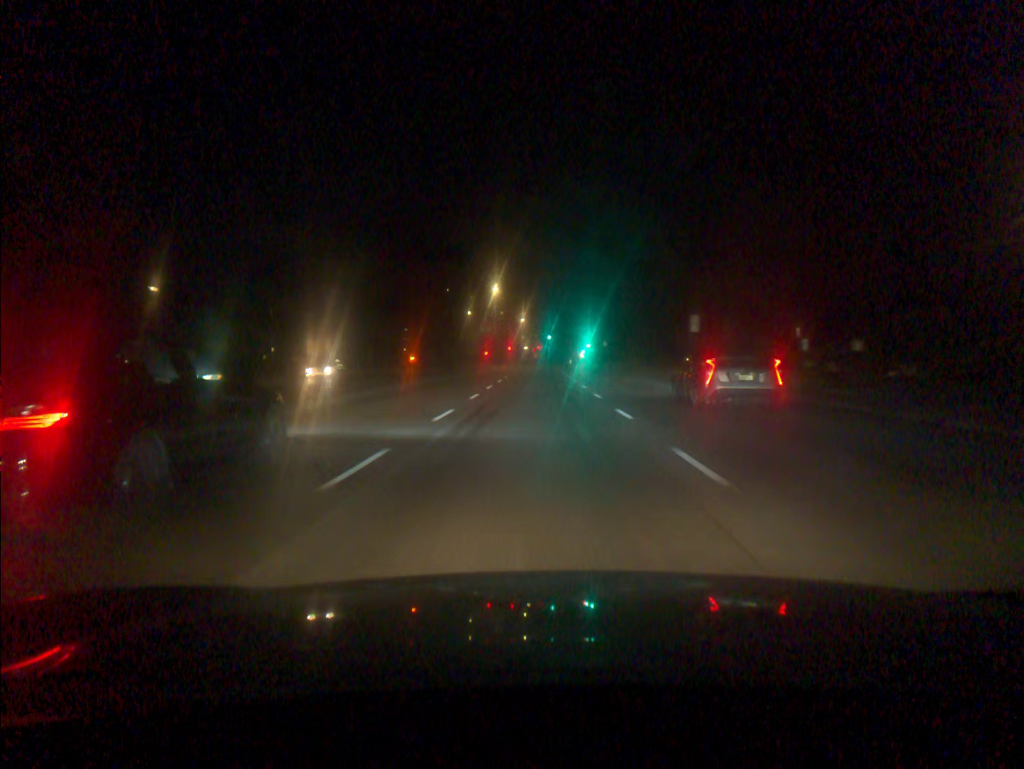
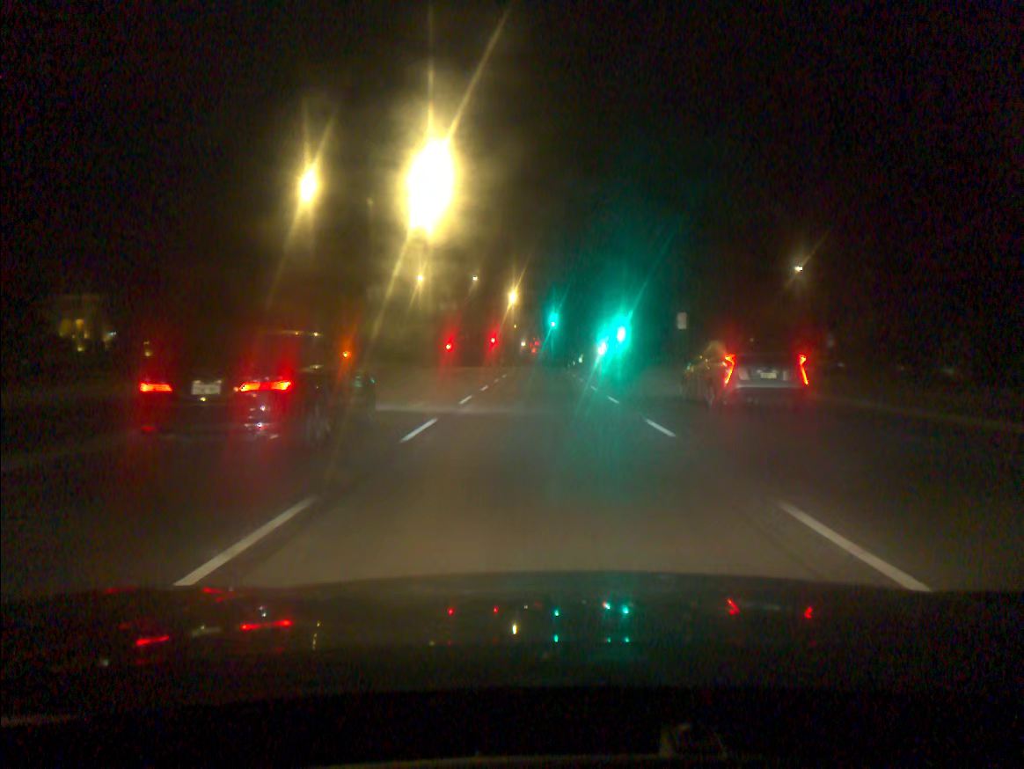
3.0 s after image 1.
(-0.2, +55.0) m; 0°
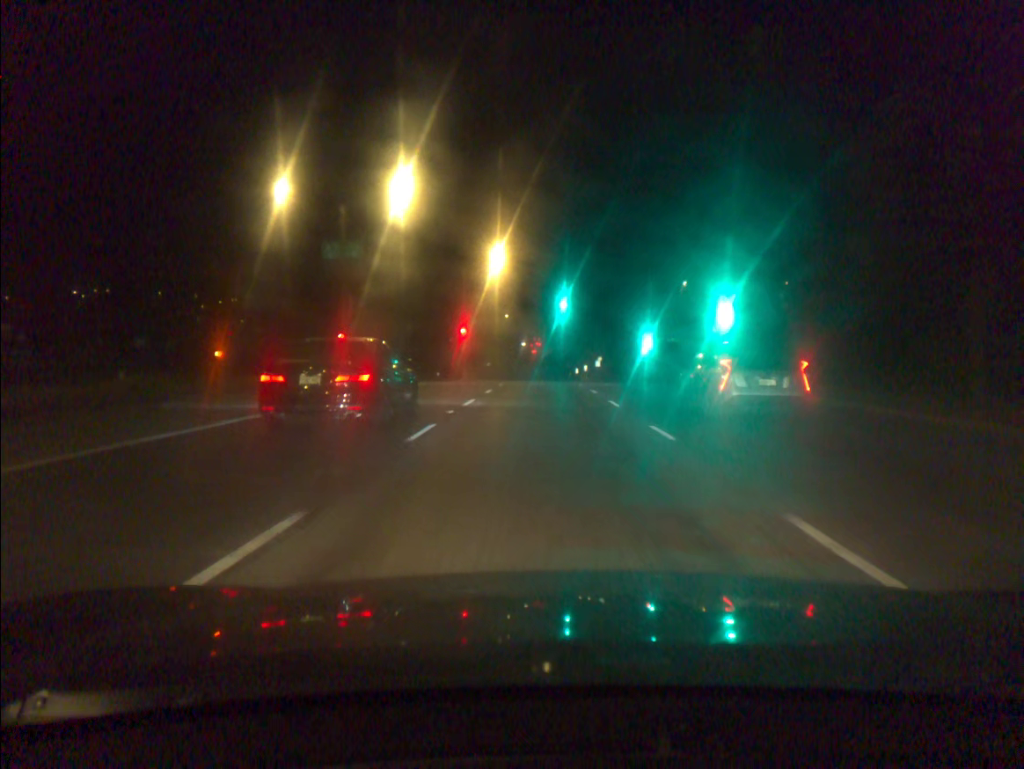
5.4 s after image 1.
(0.0, +43.8) m; 0°
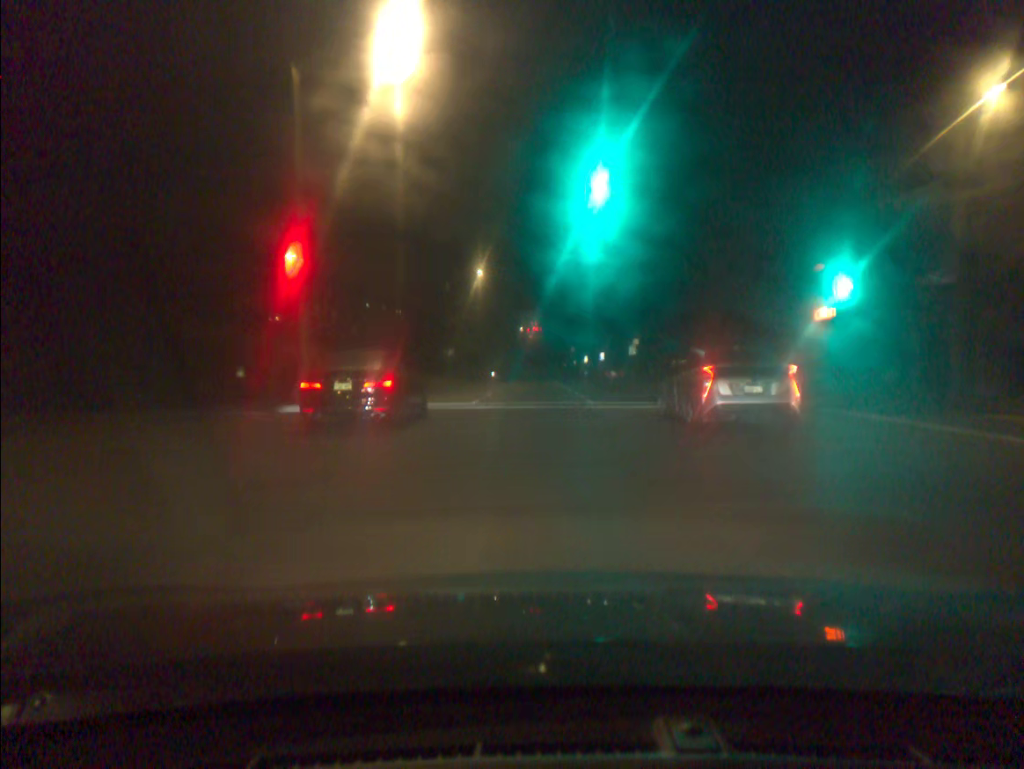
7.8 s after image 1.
(+0.2, +43.3) m; 0°
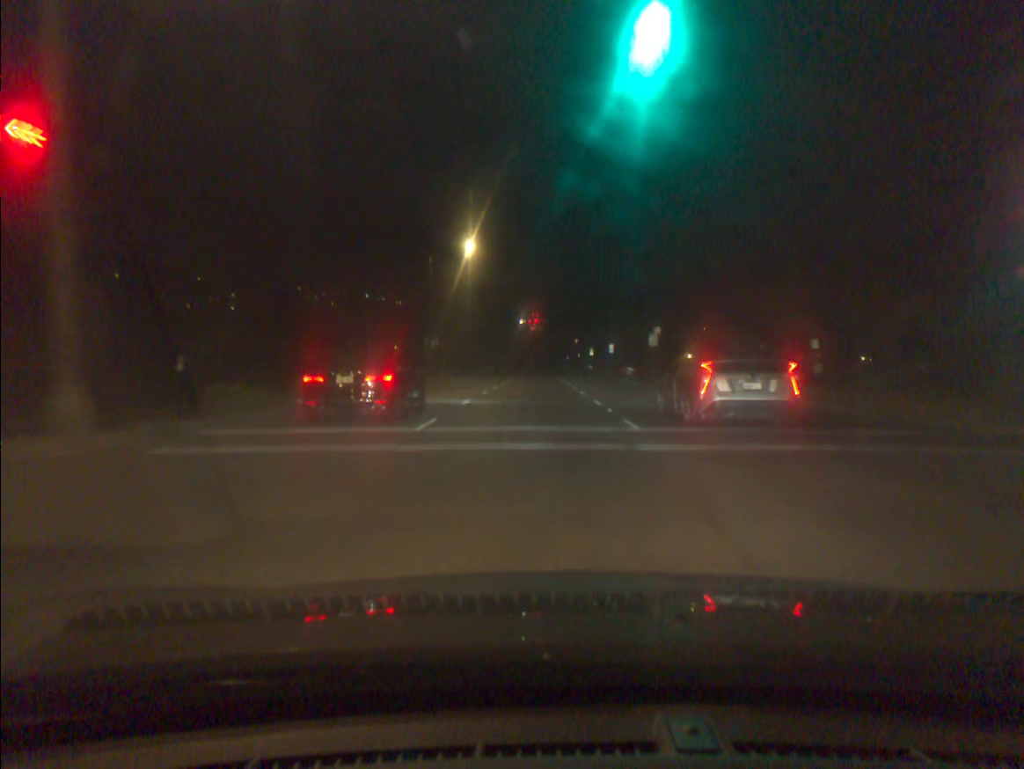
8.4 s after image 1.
(0.0, +10.9) m; 0°
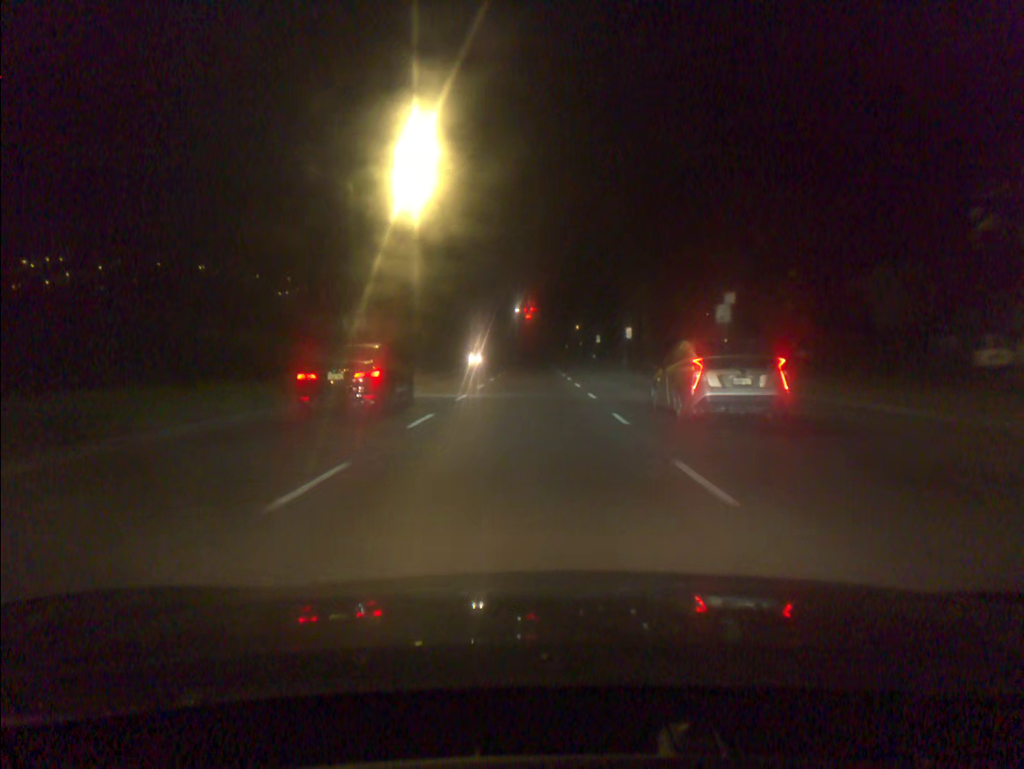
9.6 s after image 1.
(+0.1, +21.7) m; 0°
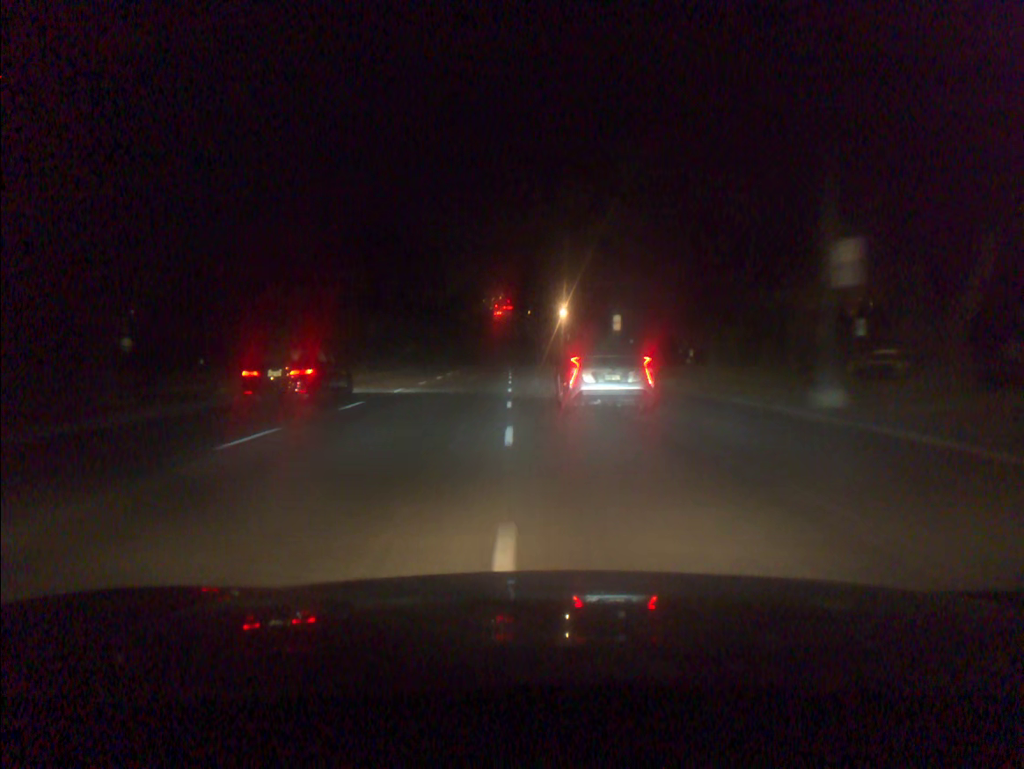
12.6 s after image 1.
(+1.3, +54.9) m; +2°
